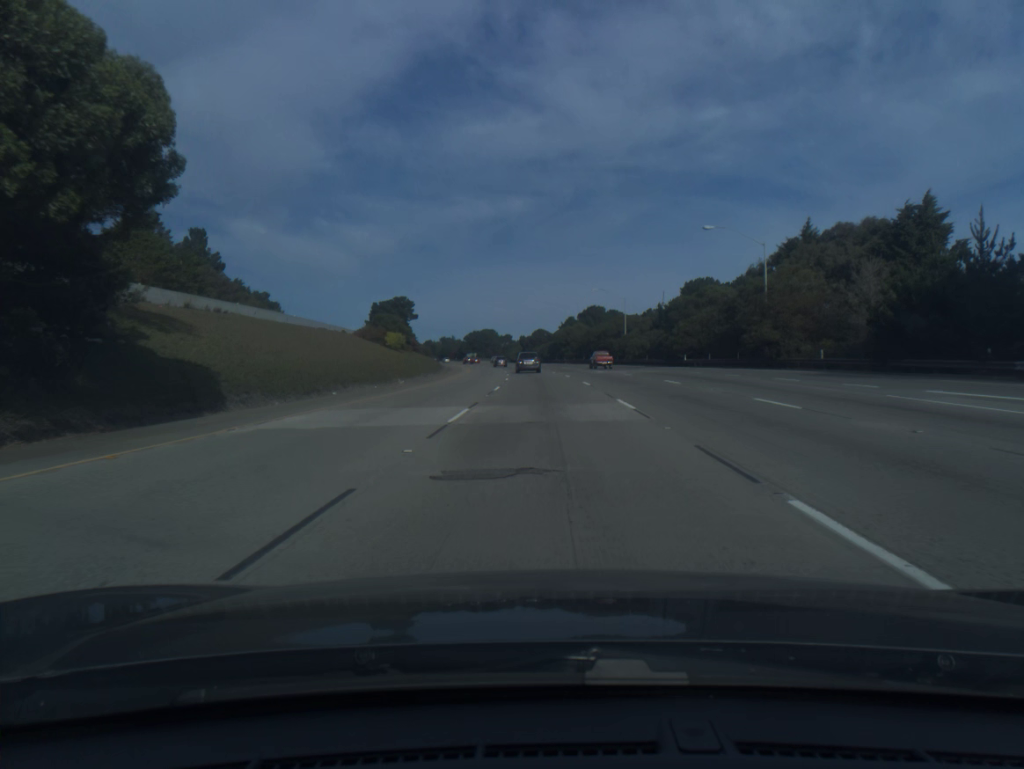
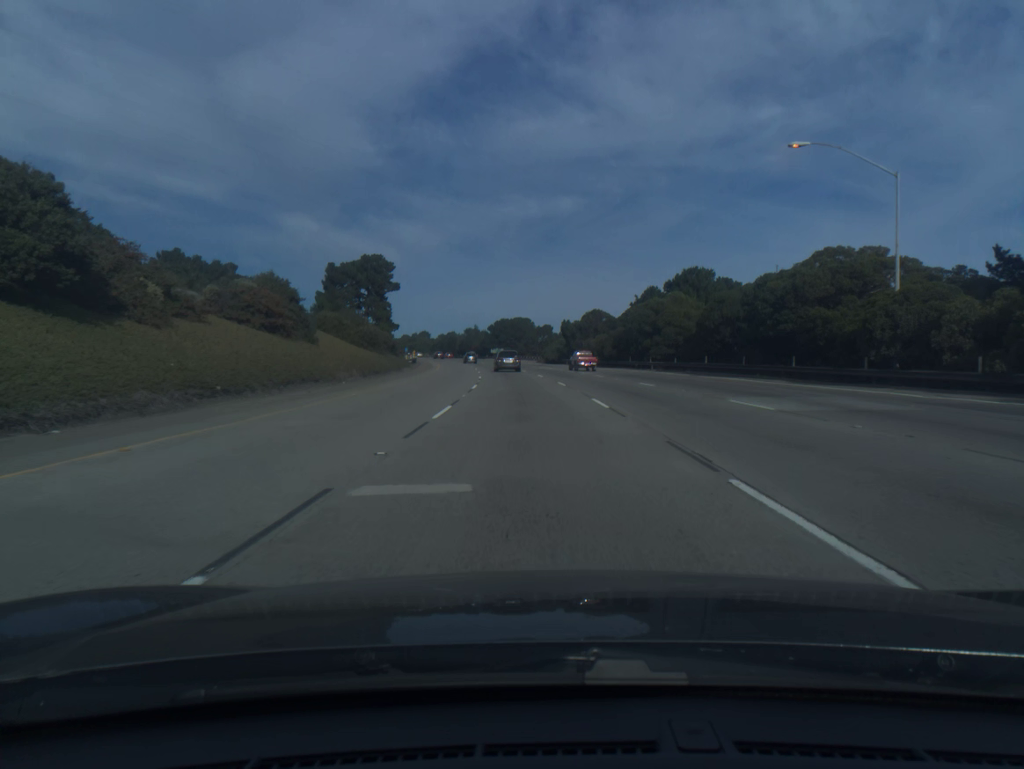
(-1.2, +72.4) m; -3°
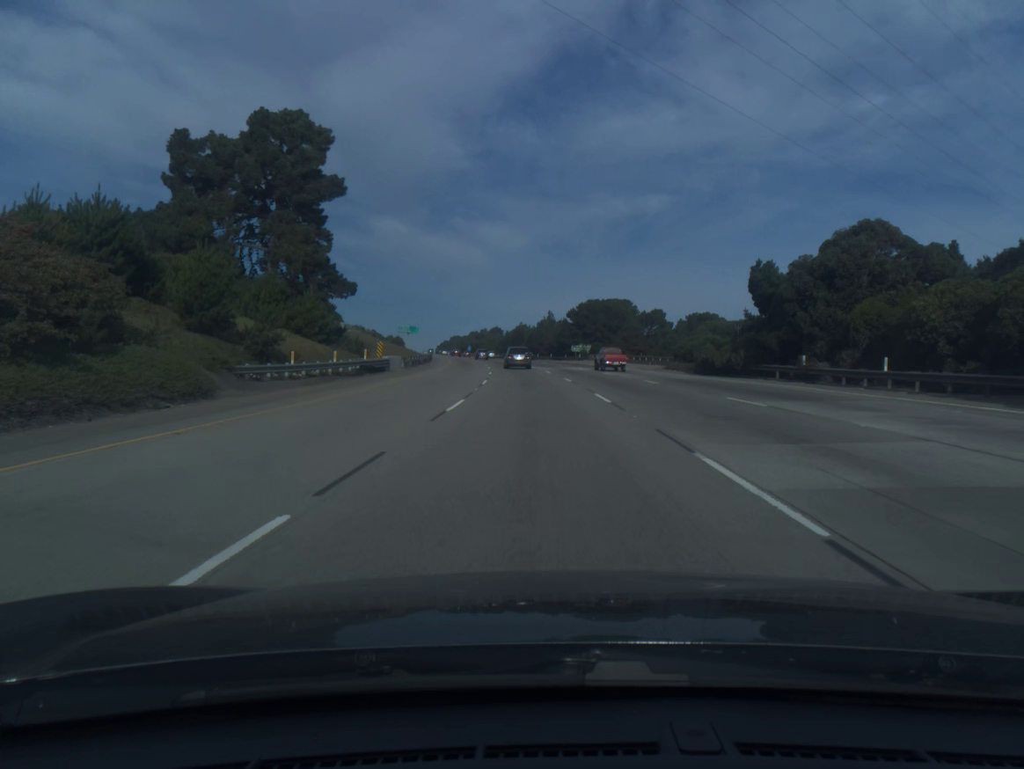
(-3.8, +71.5) m; -6°
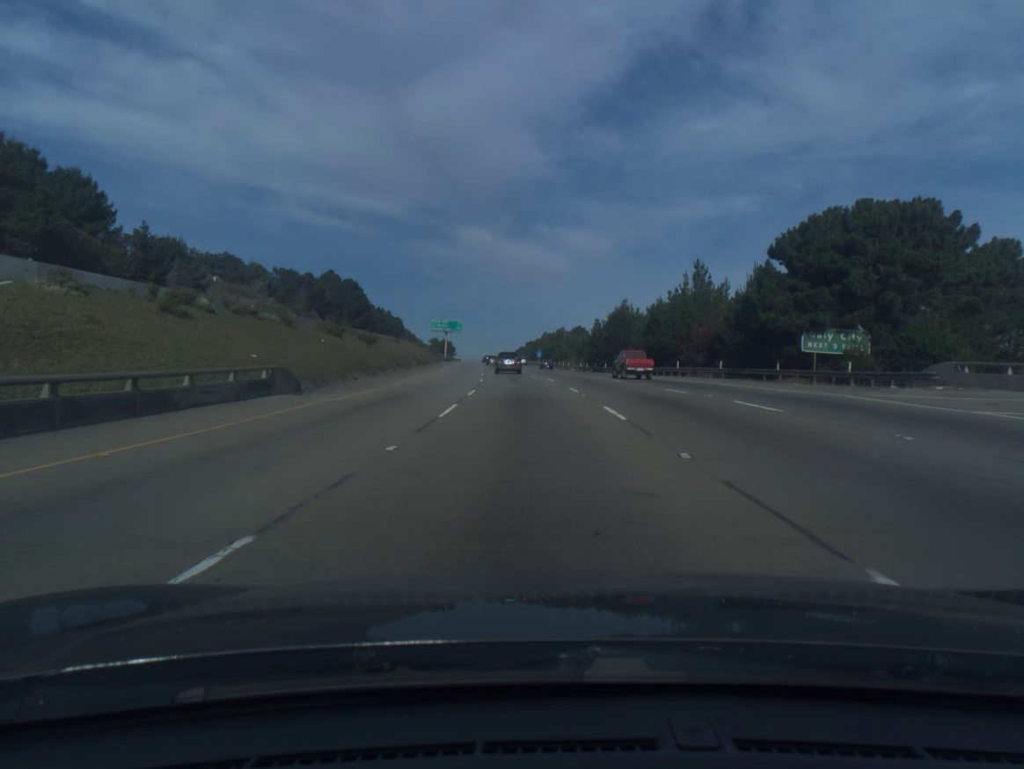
(-4.4, +88.0) m; -6°
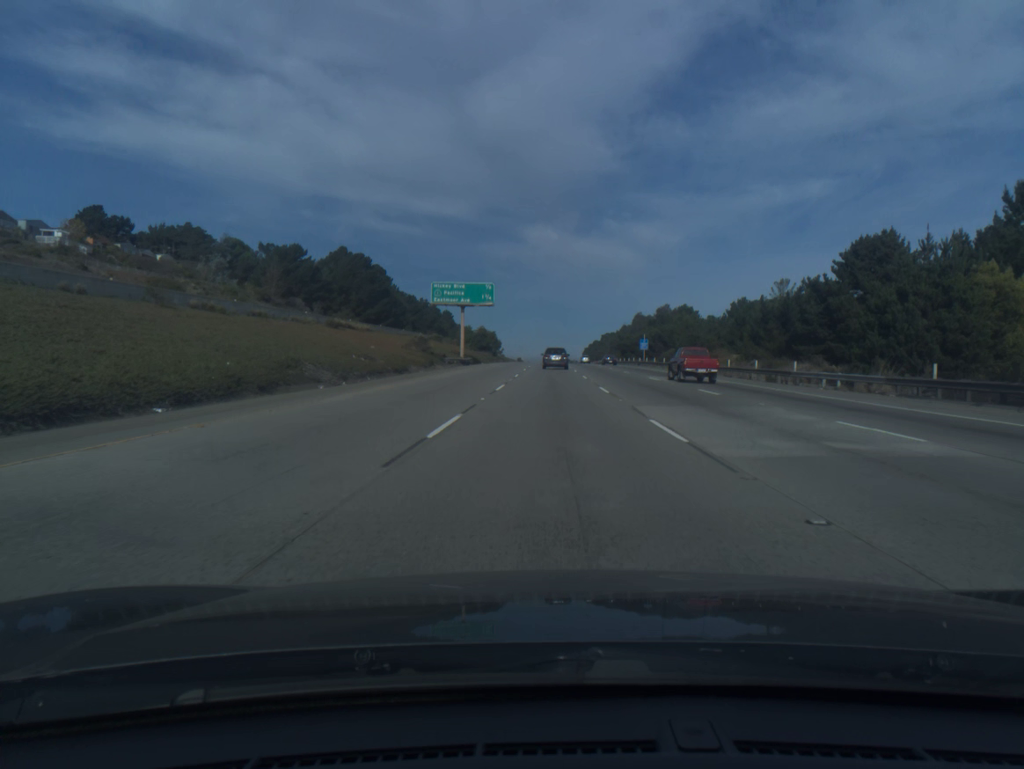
(-4.8, +86.9) m; -5°
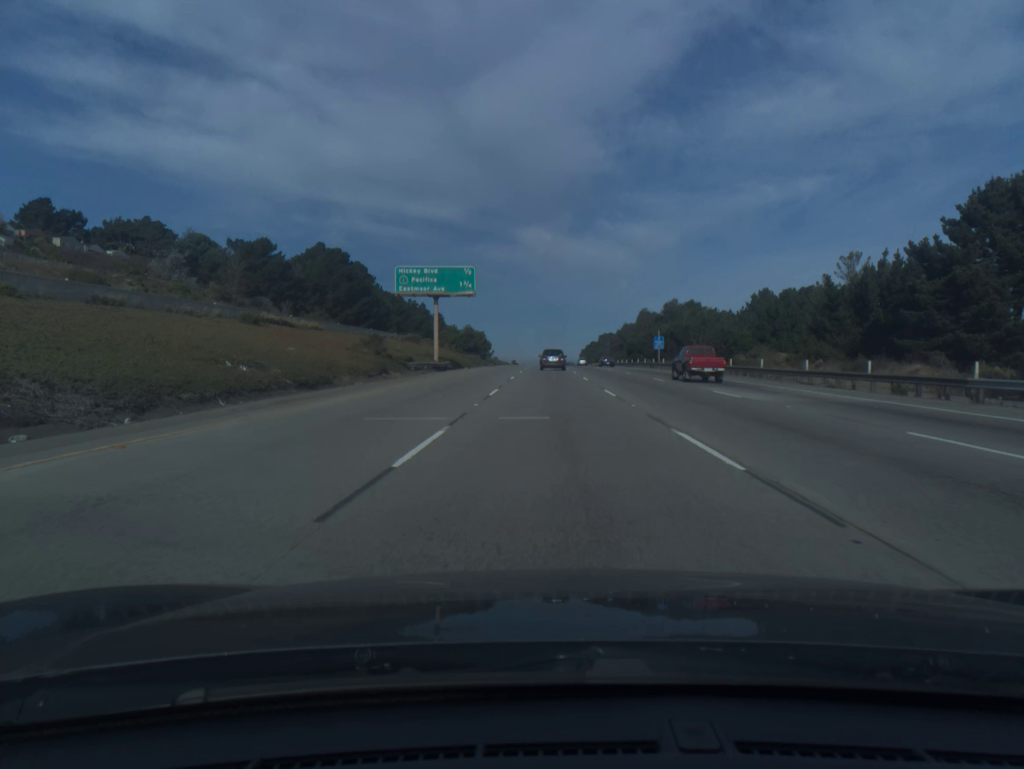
(0.0, +17.4) m; 0°
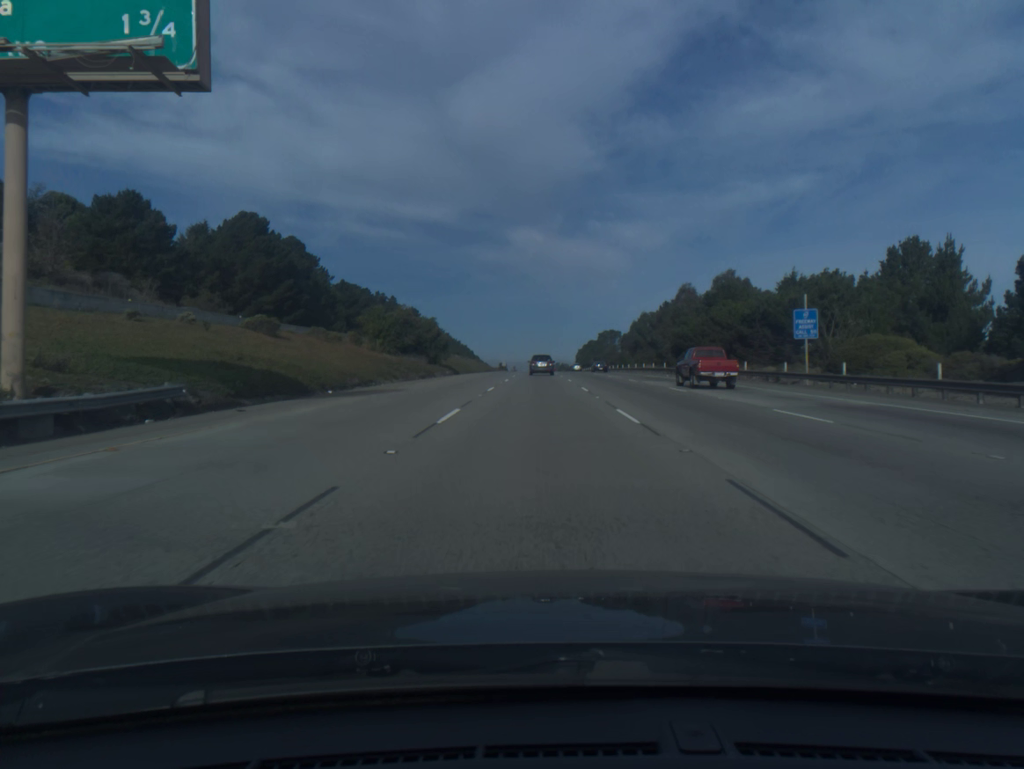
(+0.4, +52.5) m; +1°
